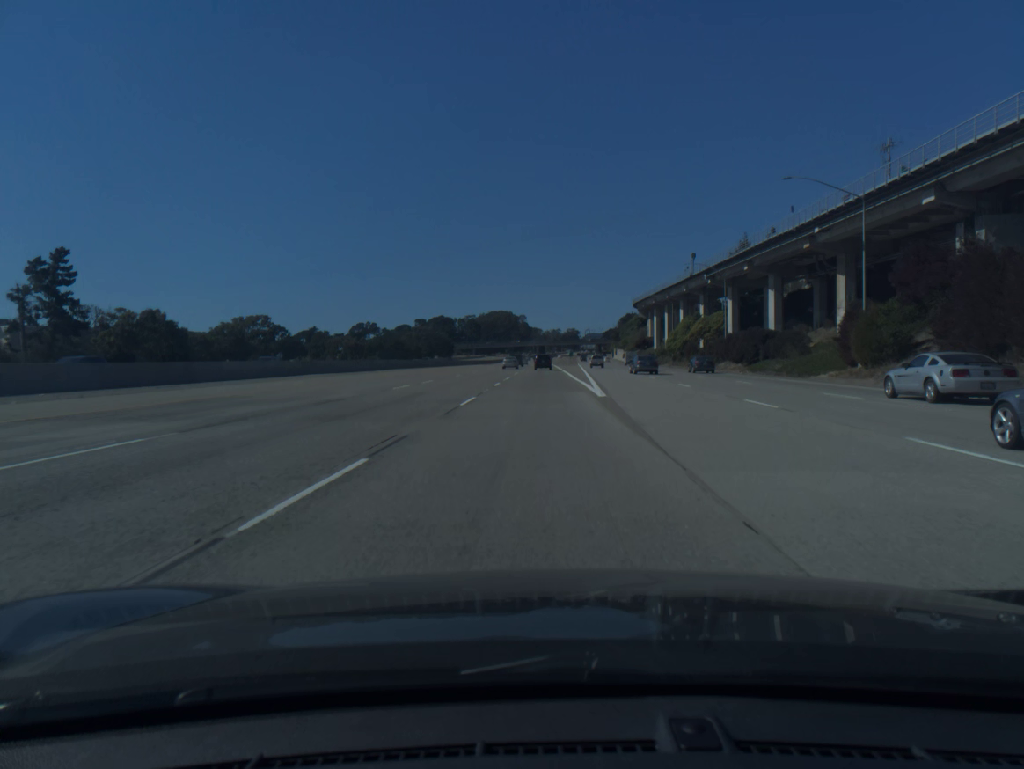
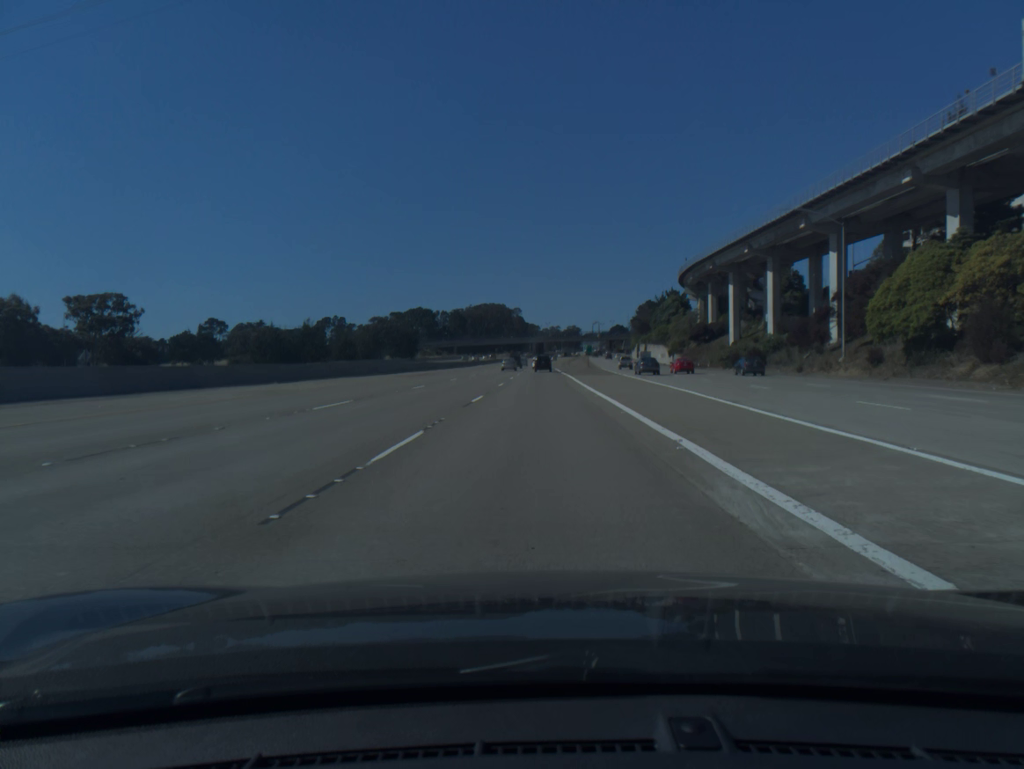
(+0.2, +85.7) m; 0°
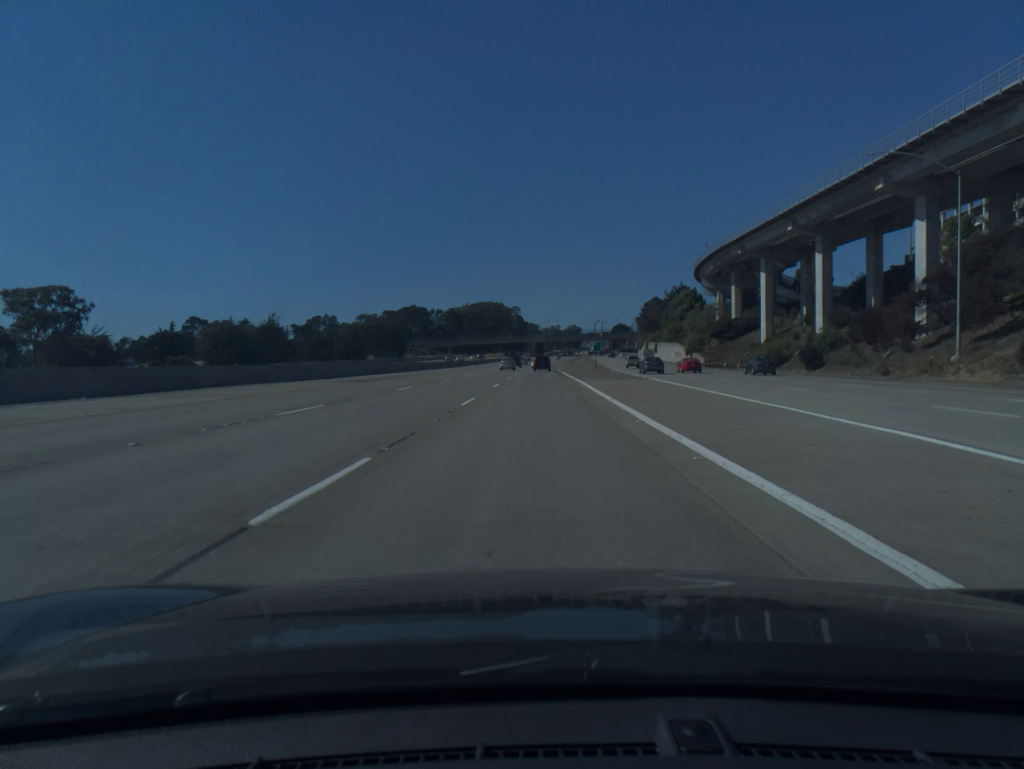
(0.0, +17.5) m; 0°
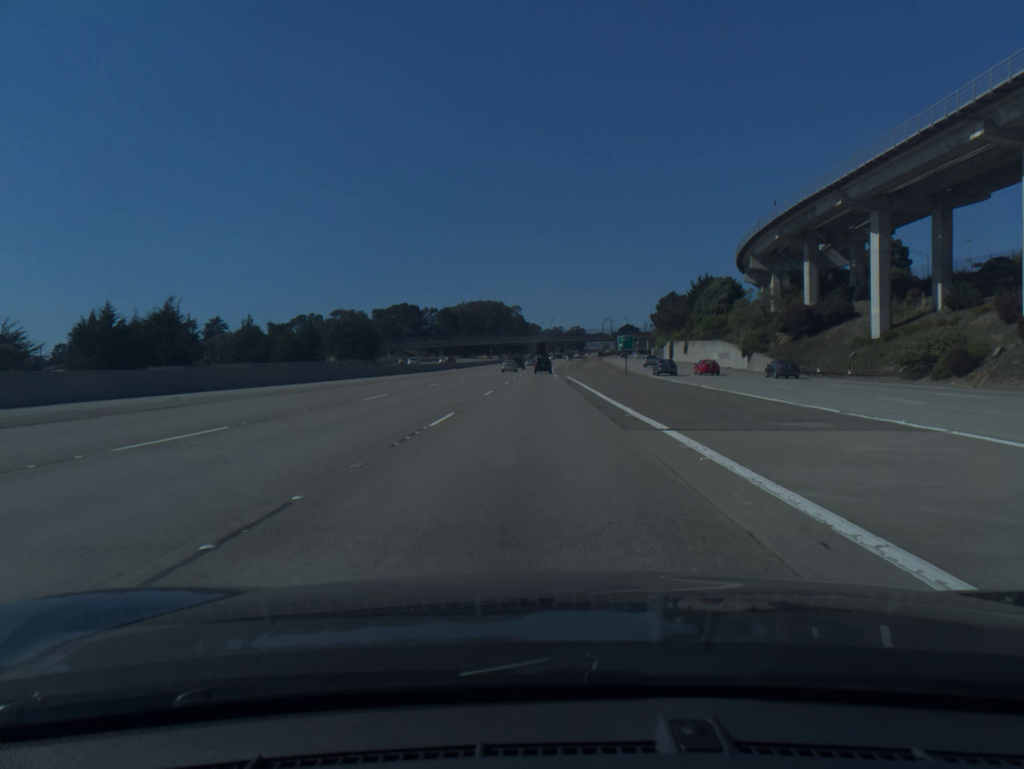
(0.0, +35.3) m; 0°
